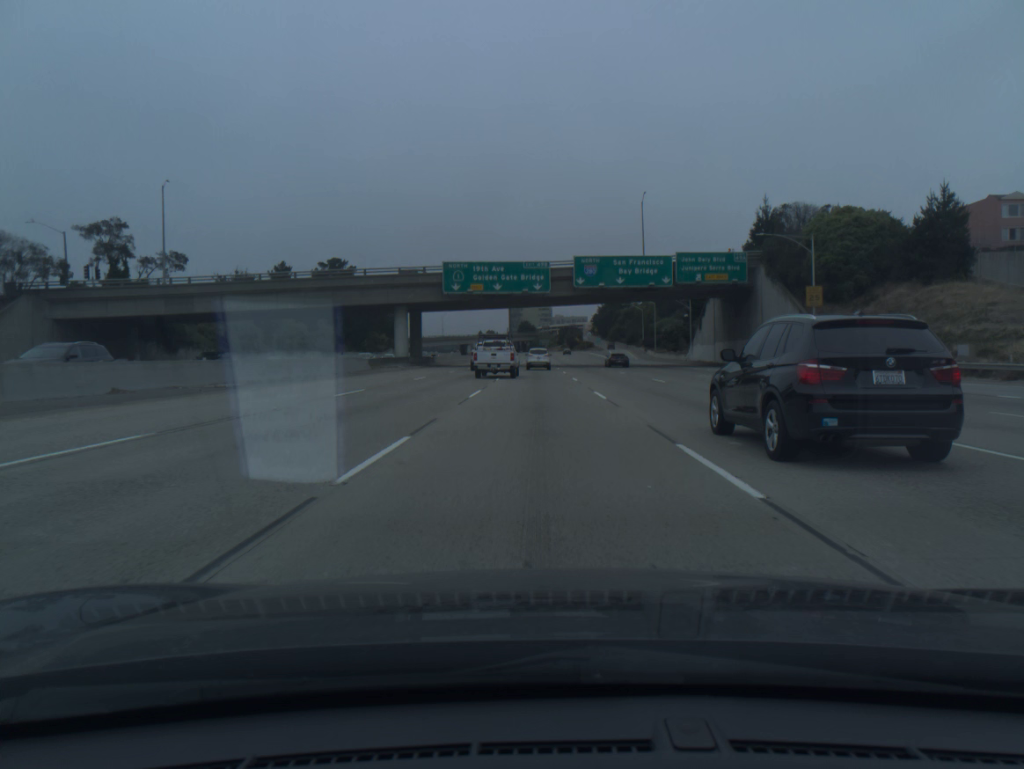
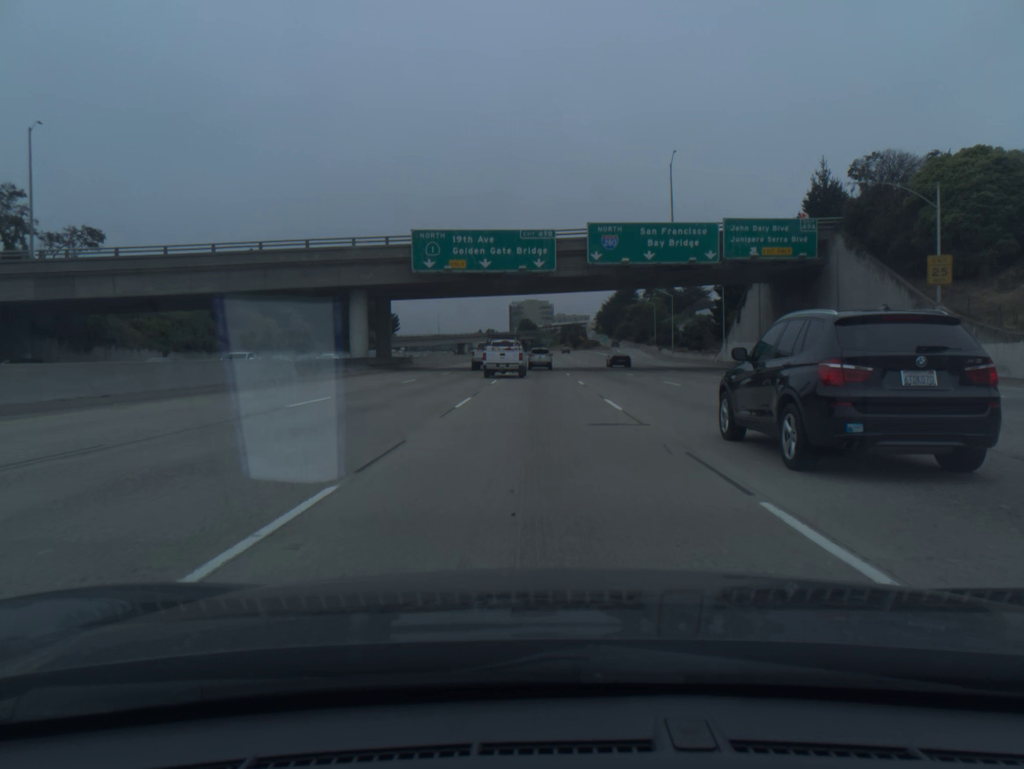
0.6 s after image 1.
(0.0, +18.2) m; 0°
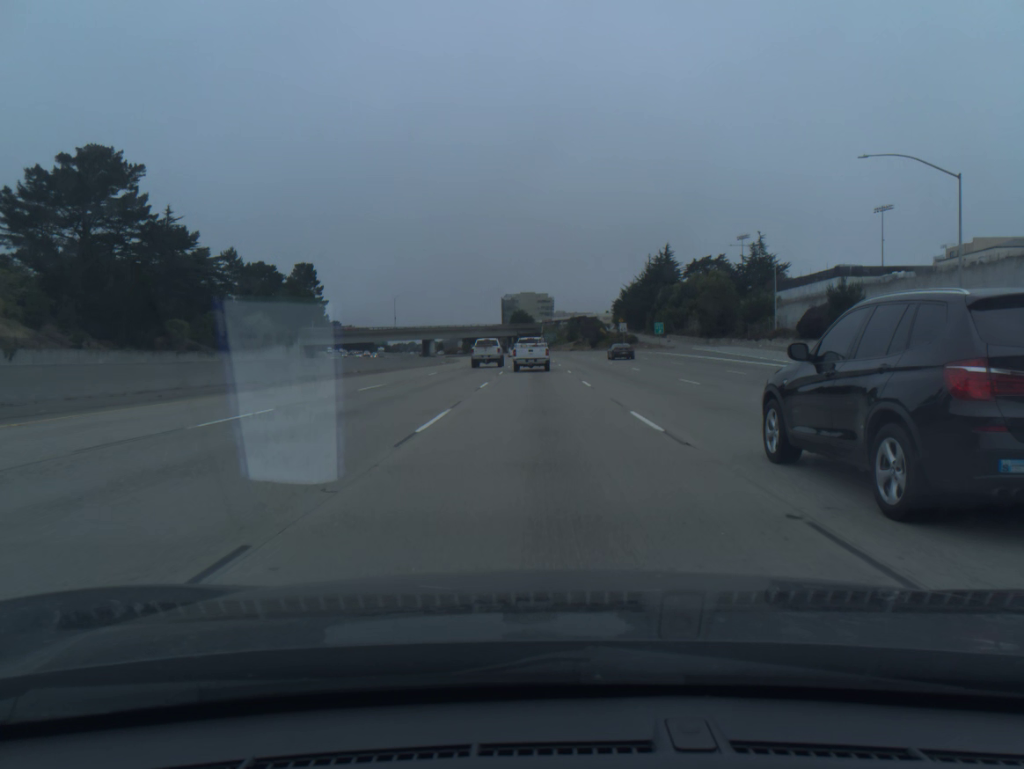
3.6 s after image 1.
(-0.1, +90.7) m; 0°
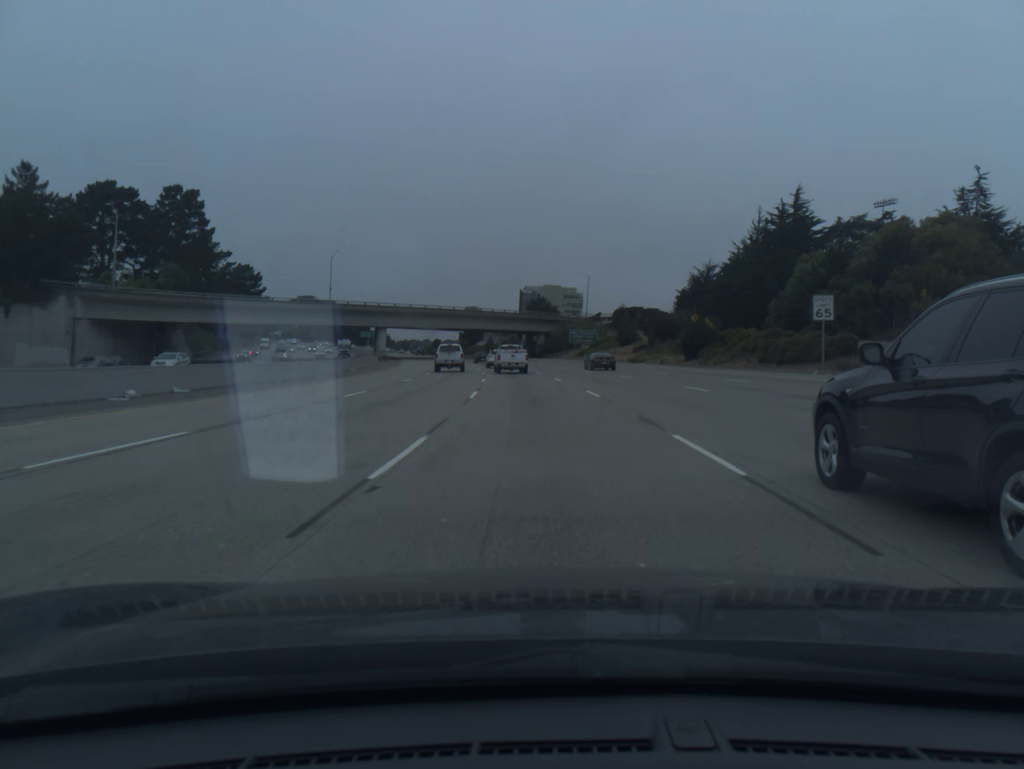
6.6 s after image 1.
(-0.9, +89.6) m; -2°
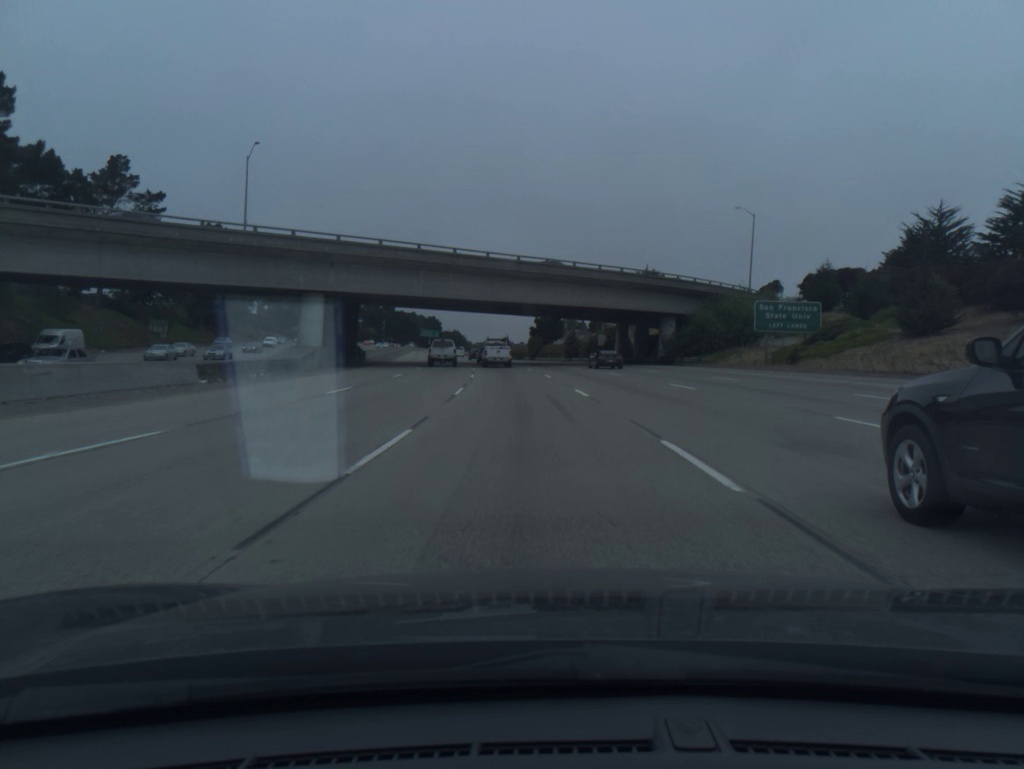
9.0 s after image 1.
(-3.4, +71.7) m; -6°
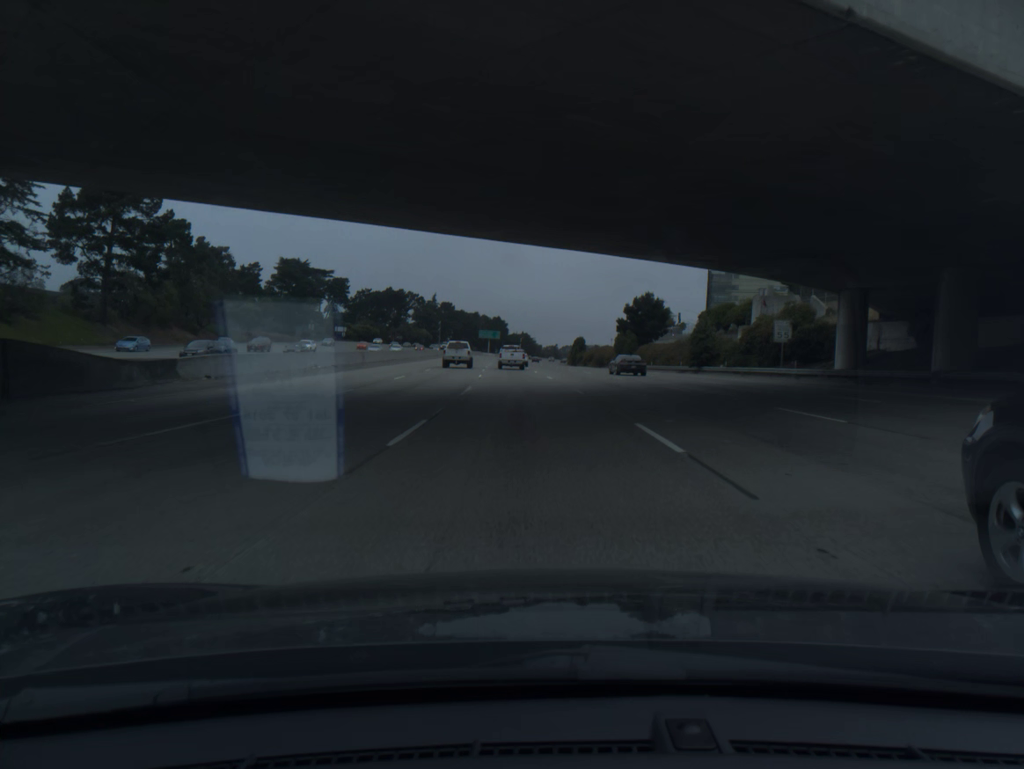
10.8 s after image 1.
(-2.5, +54.4) m; -5°
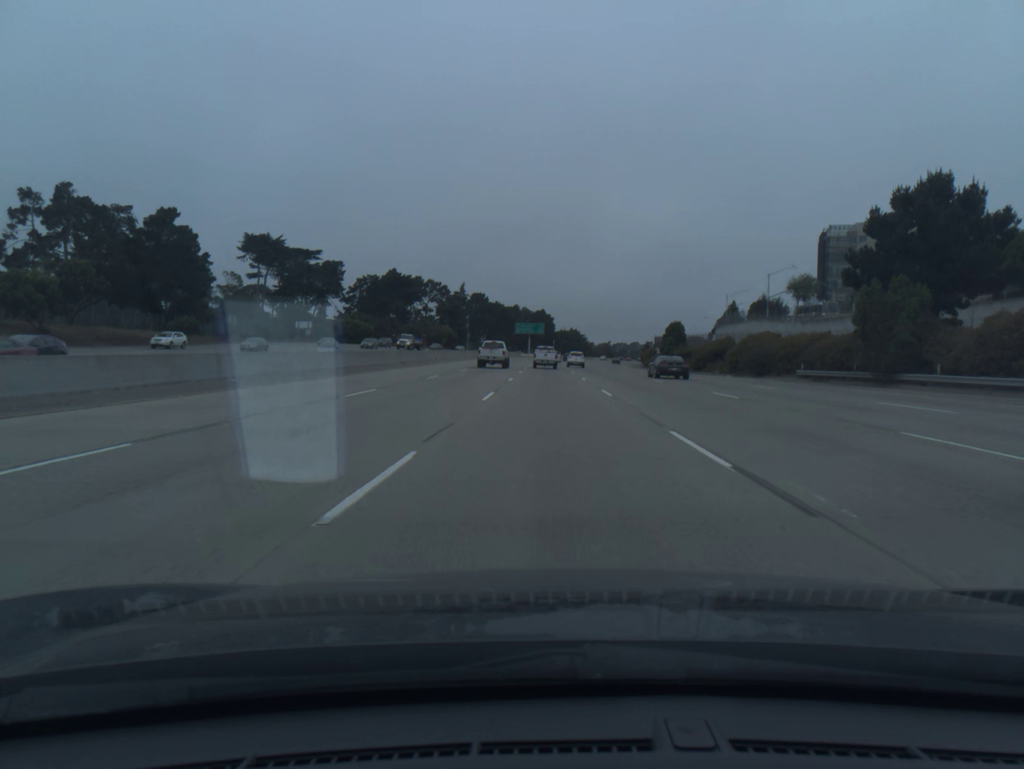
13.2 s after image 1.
(-3.0, +72.8) m; -3°
